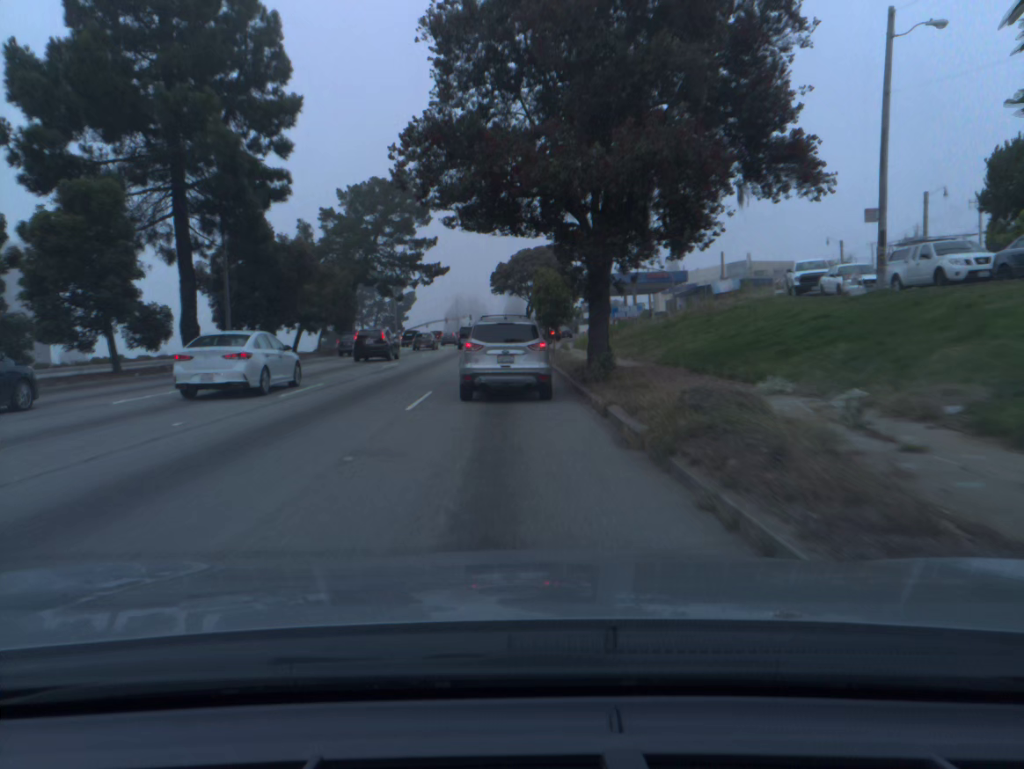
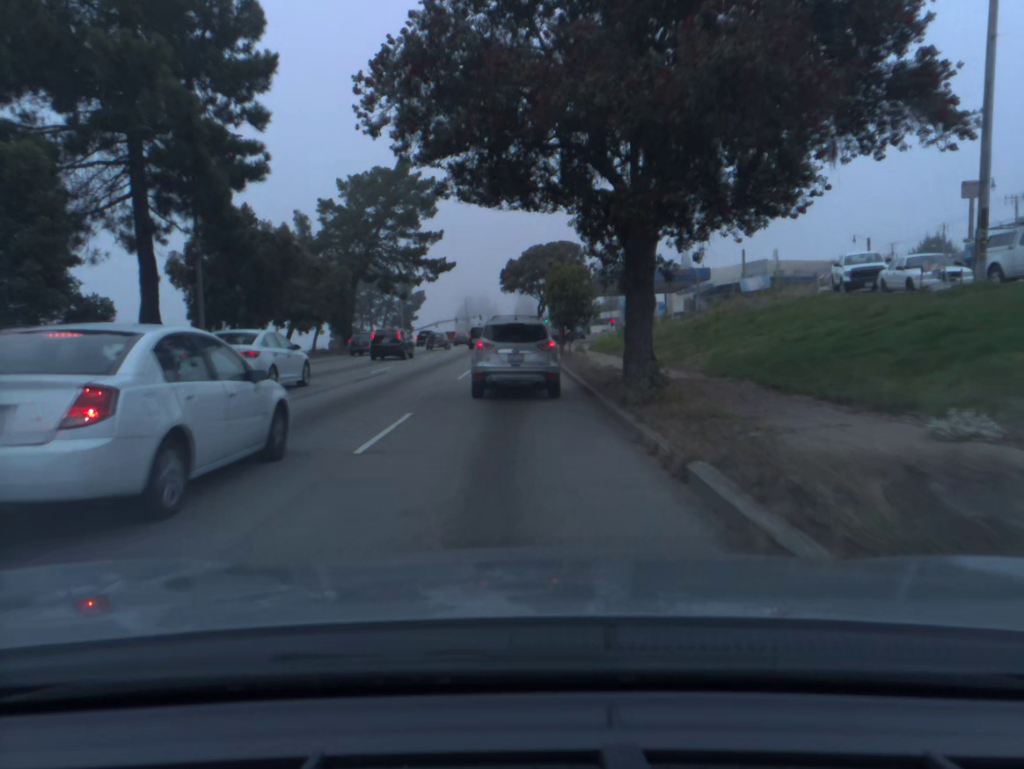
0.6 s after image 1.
(-0.1, +5.2) m; -1°
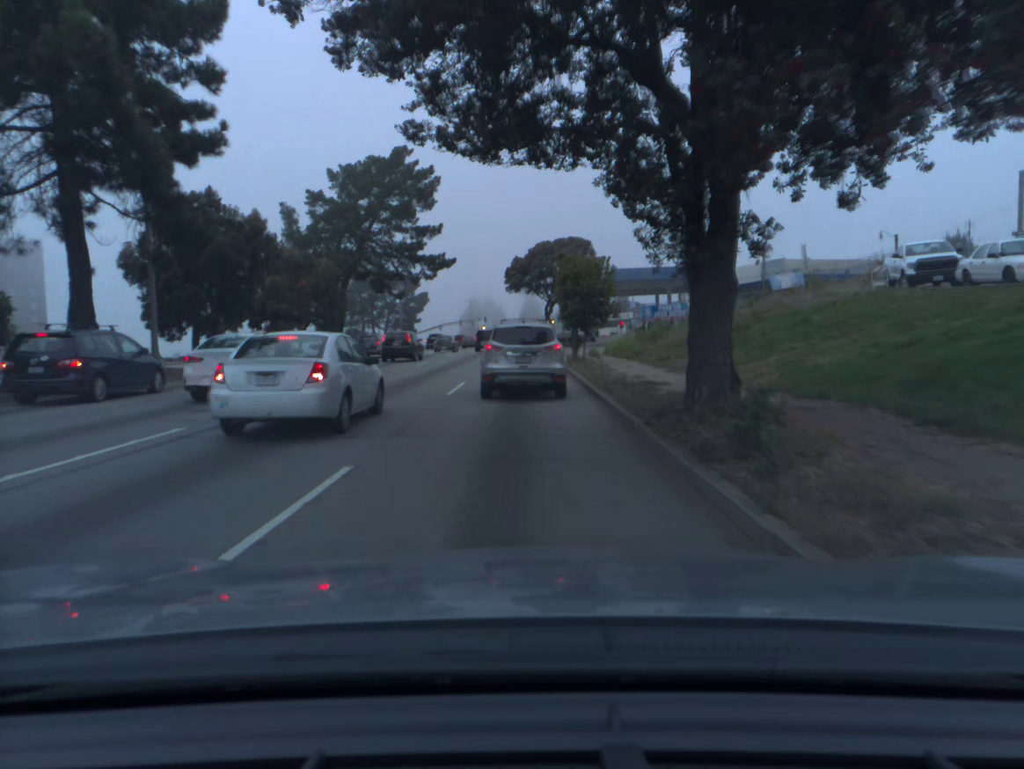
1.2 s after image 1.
(0.0, +5.1) m; 0°
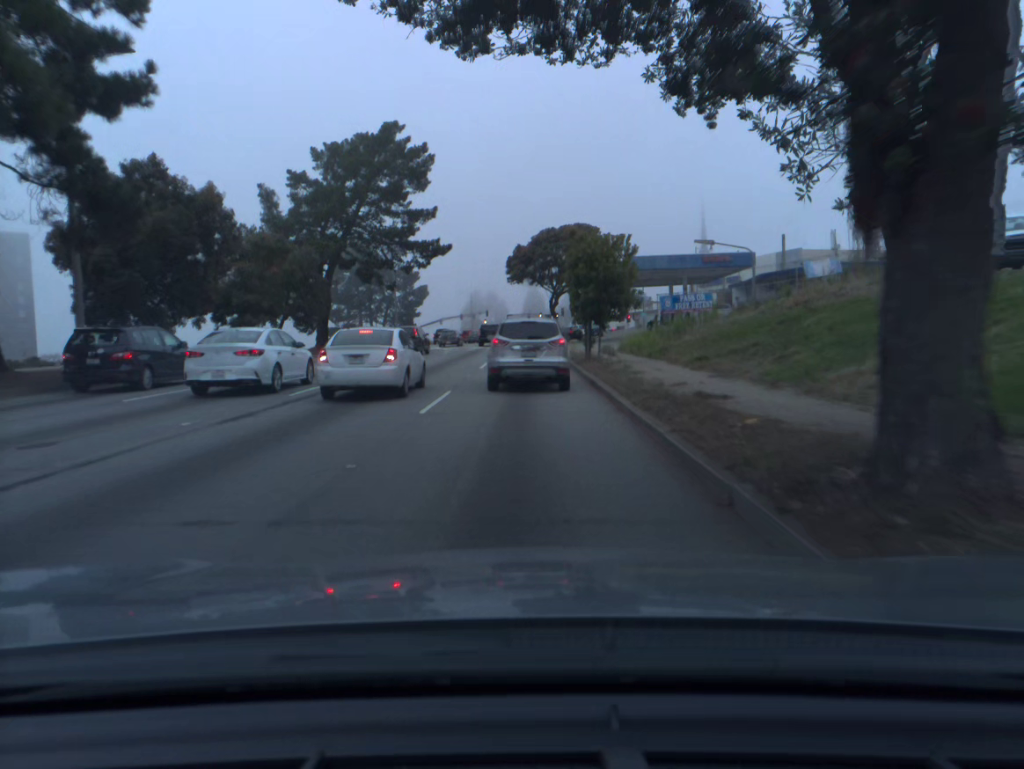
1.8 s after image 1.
(0.0, +5.0) m; 0°
